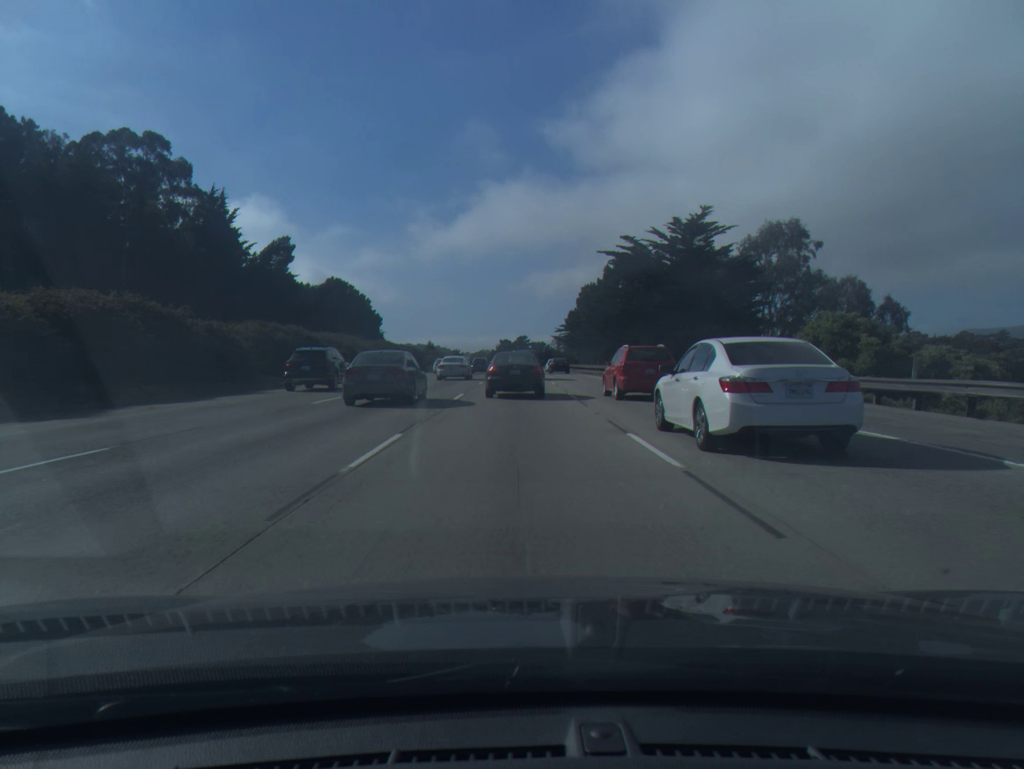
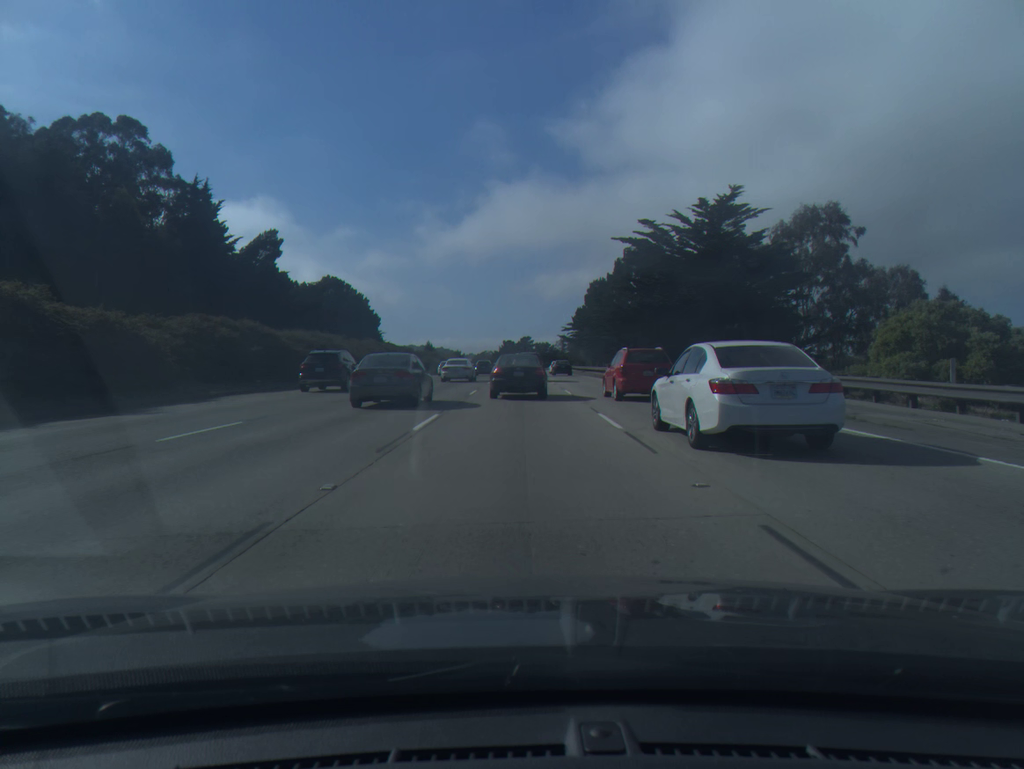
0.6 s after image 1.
(0.0, +9.4) m; 0°
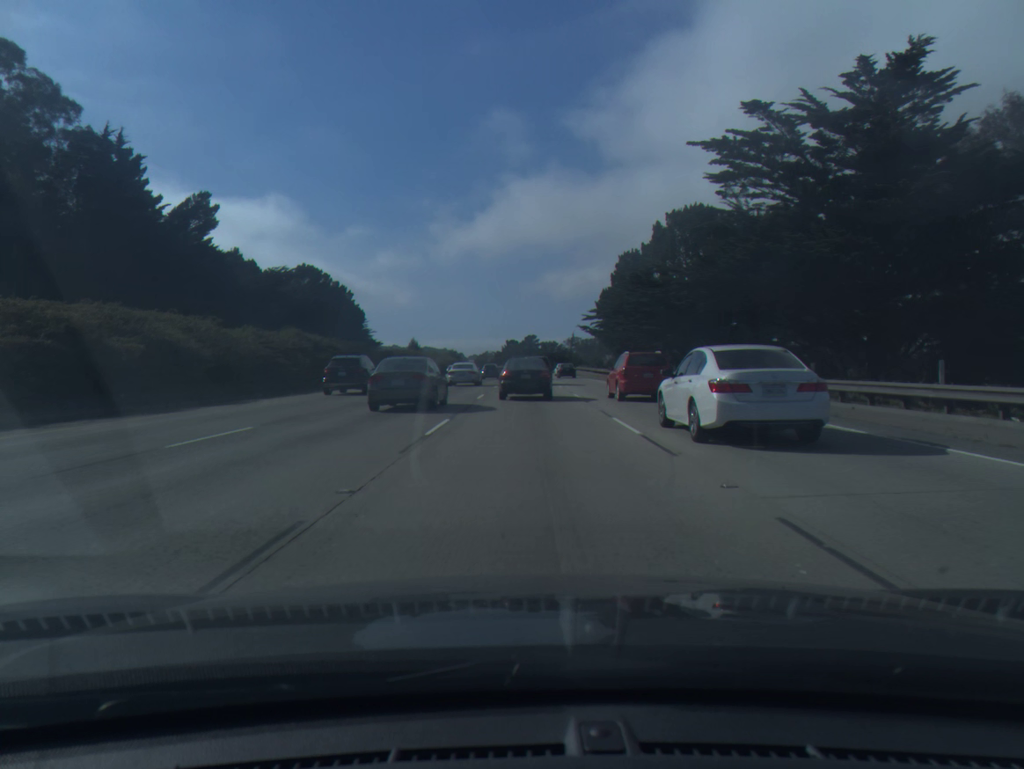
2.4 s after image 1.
(0.0, +29.5) m; 0°
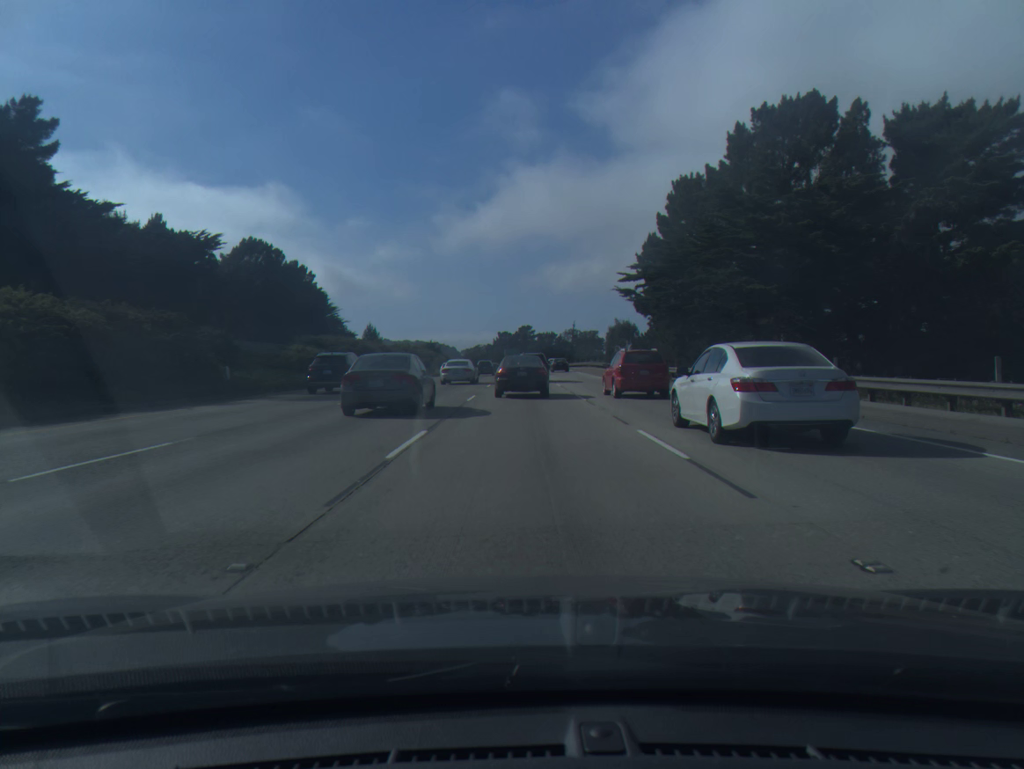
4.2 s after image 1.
(+0.2, +32.5) m; +1°
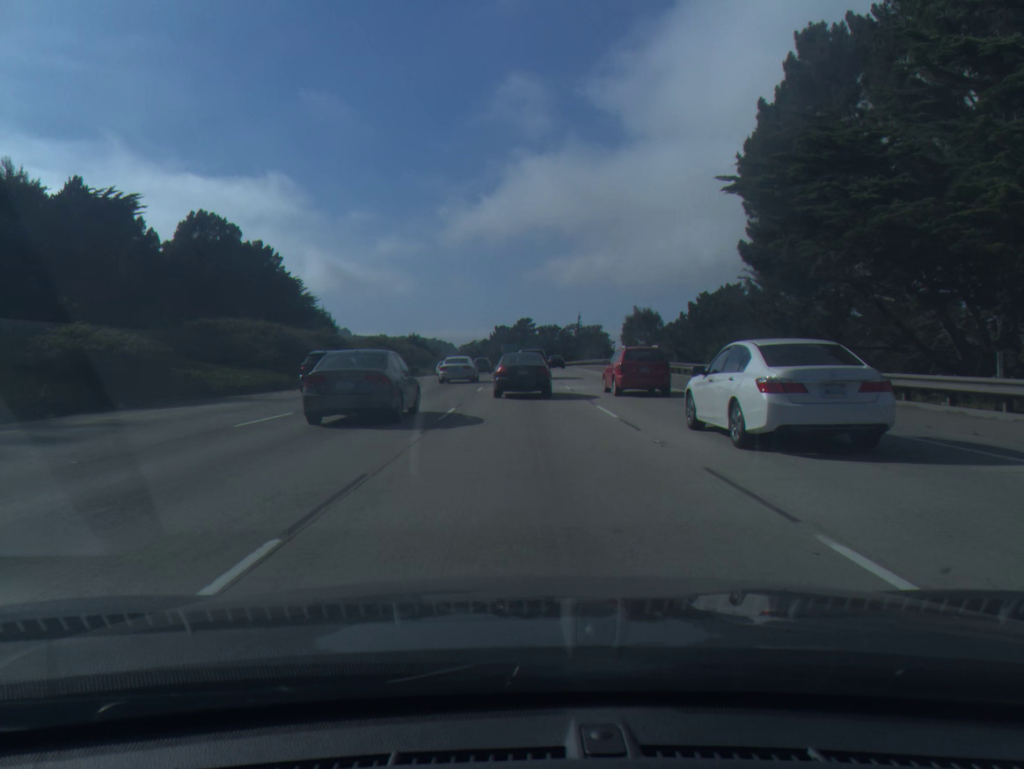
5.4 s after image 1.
(0.0, +22.8) m; 0°
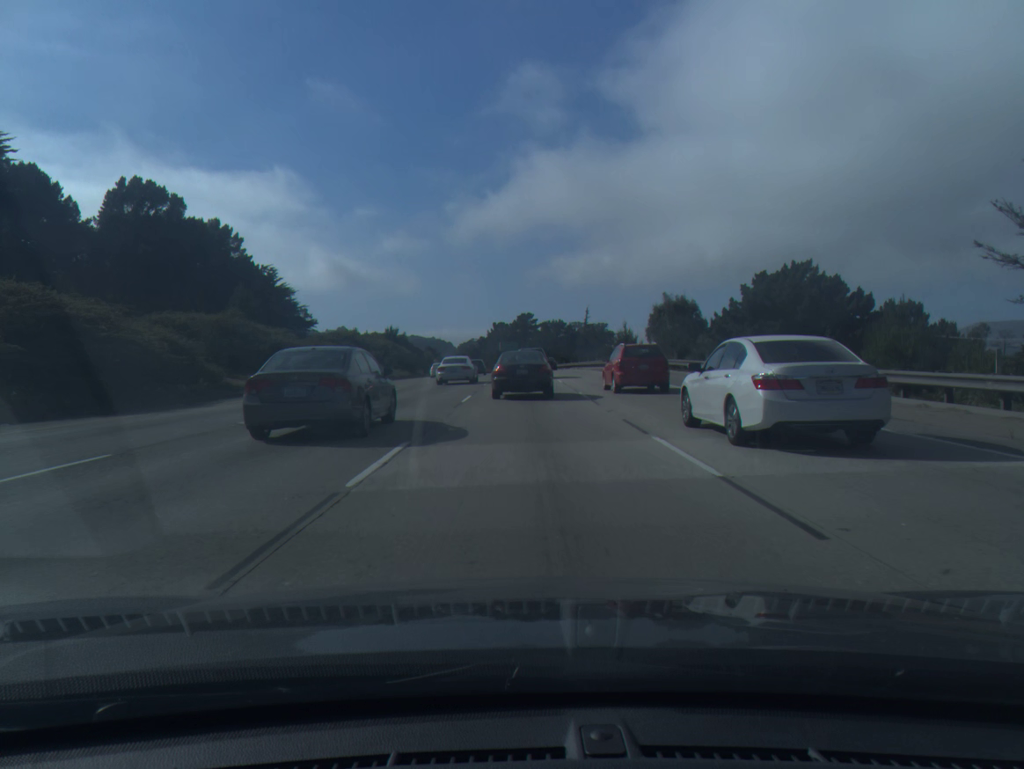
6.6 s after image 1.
(0.0, +22.9) m; 0°
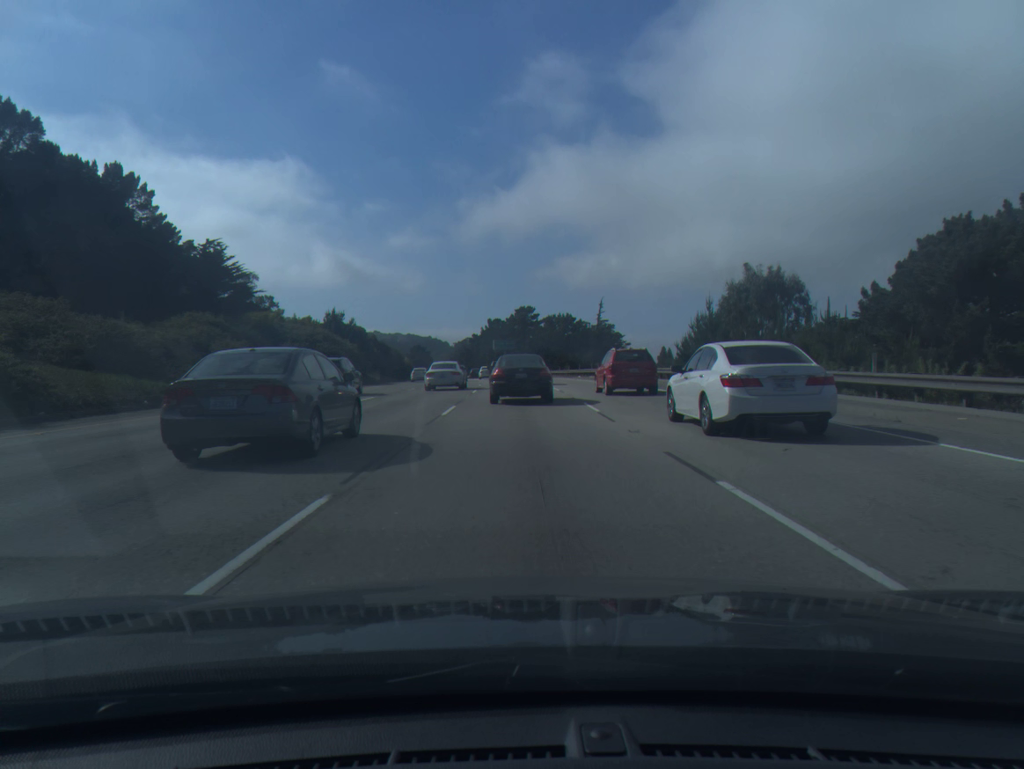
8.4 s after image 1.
(0.0, +33.4) m; 0°
